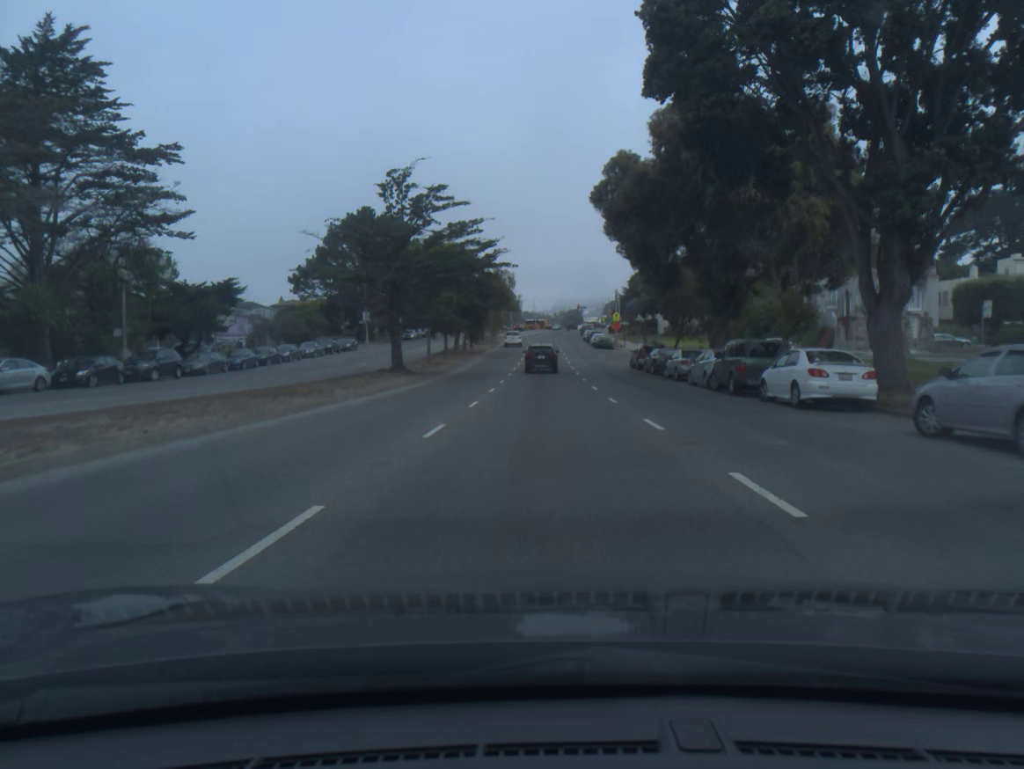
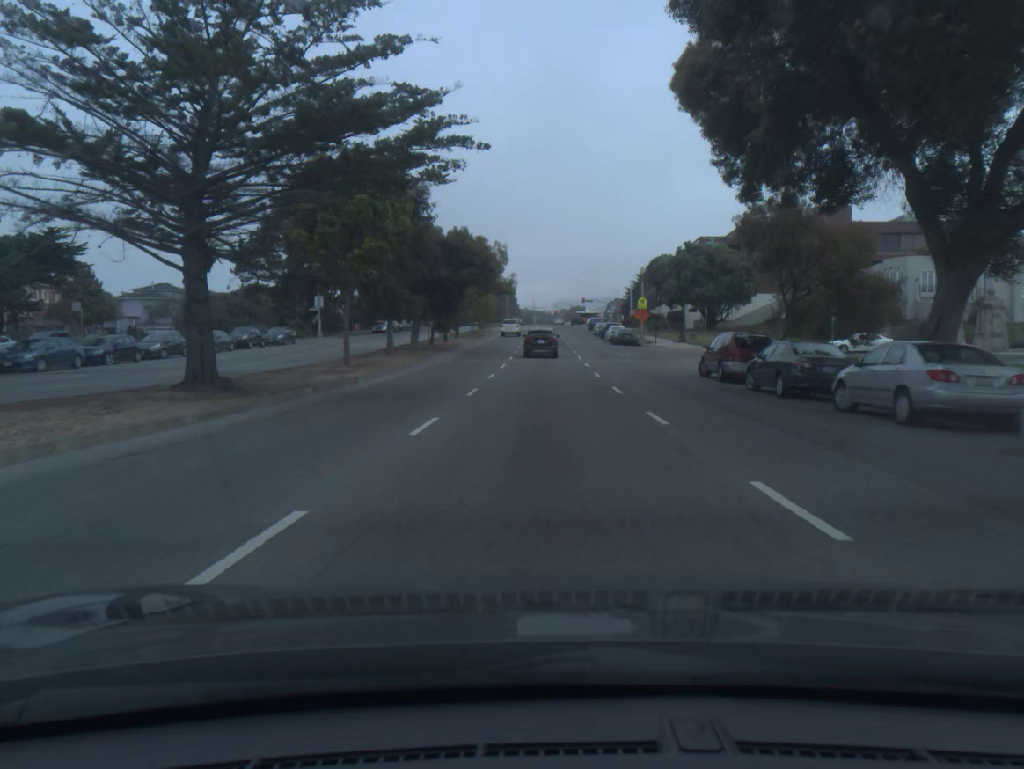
(0.0, +22.4) m; 0°
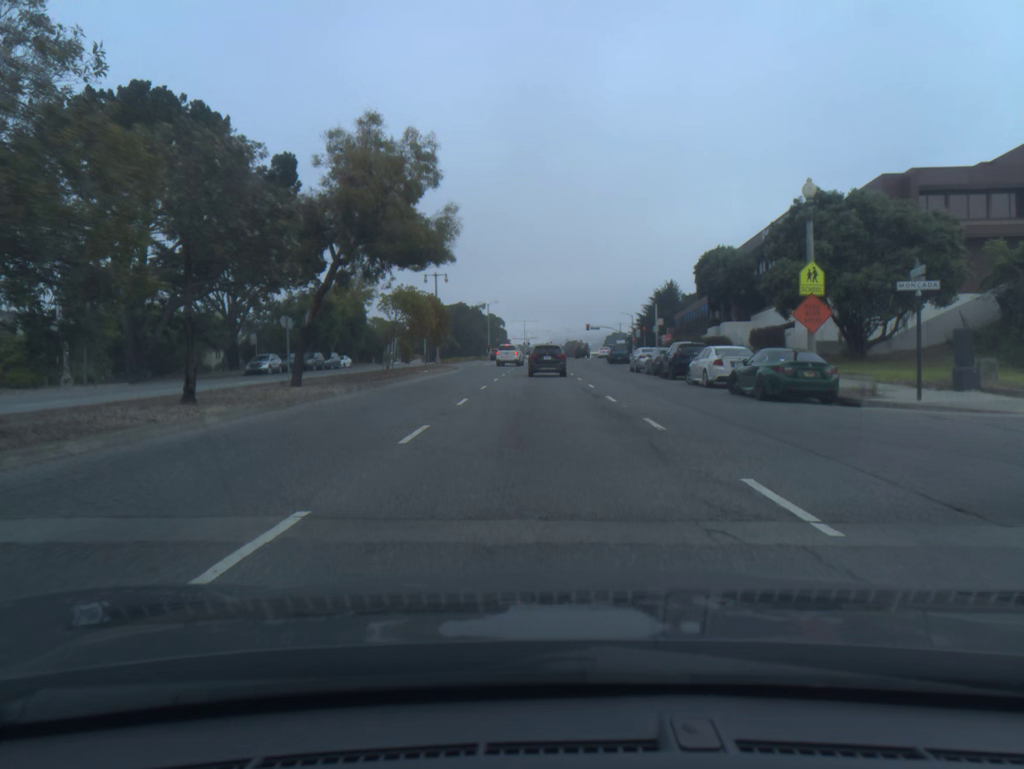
(+0.2, +43.4) m; 0°
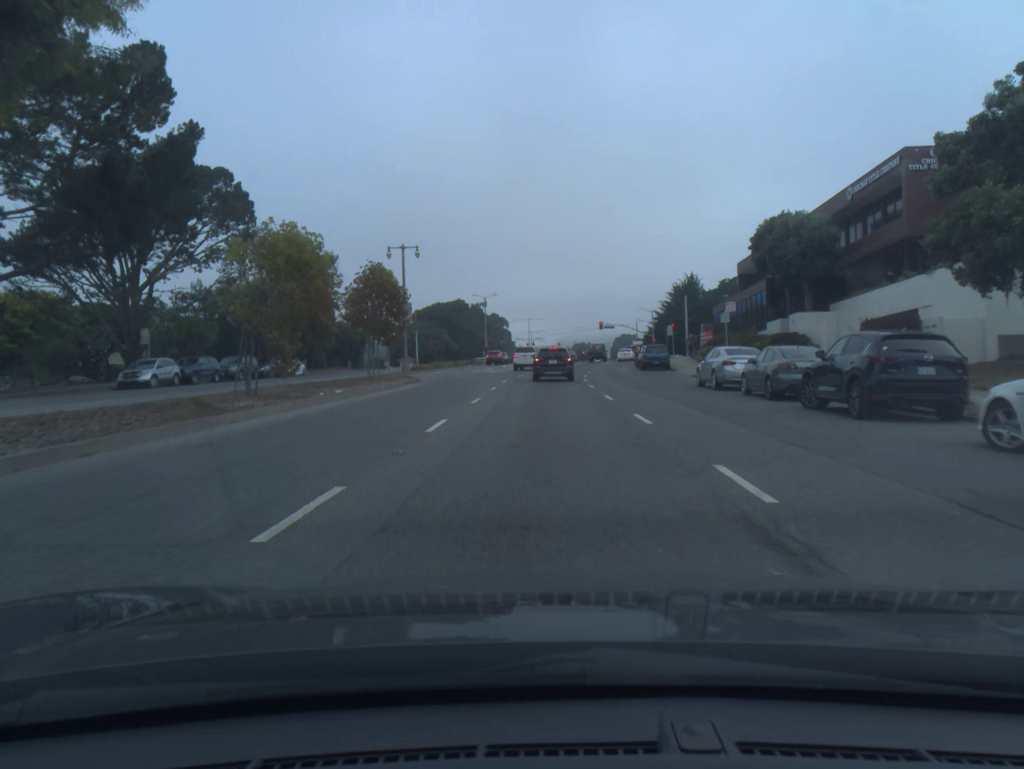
(0.0, +19.9) m; 0°
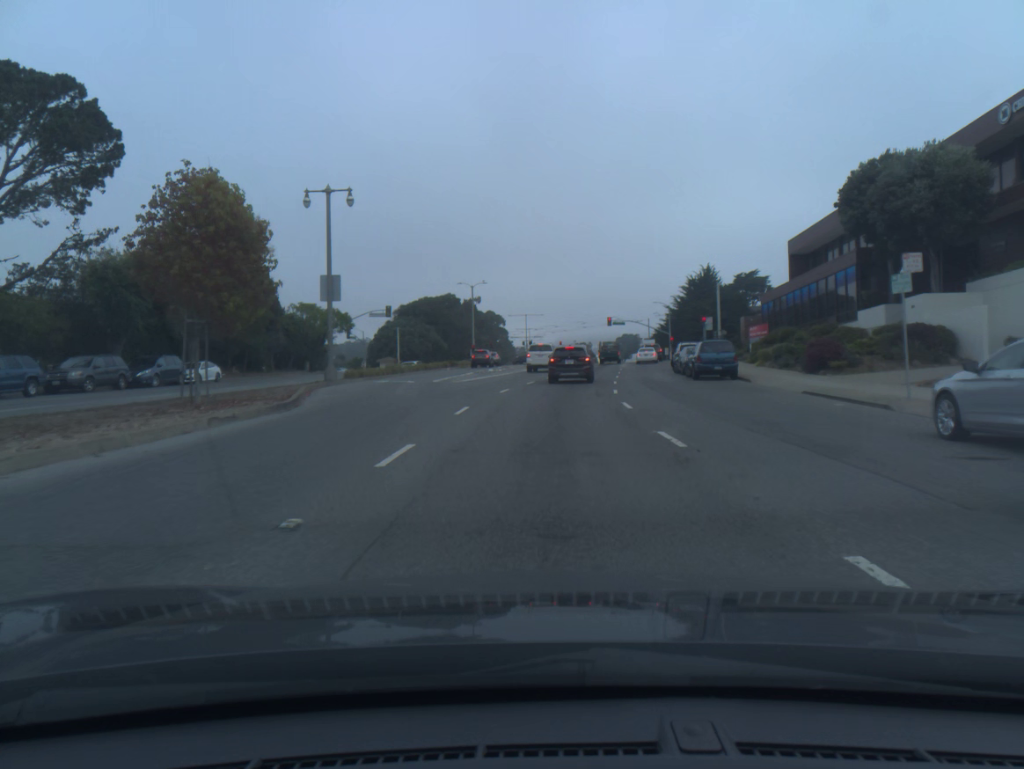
(0.0, +18.3) m; 0°
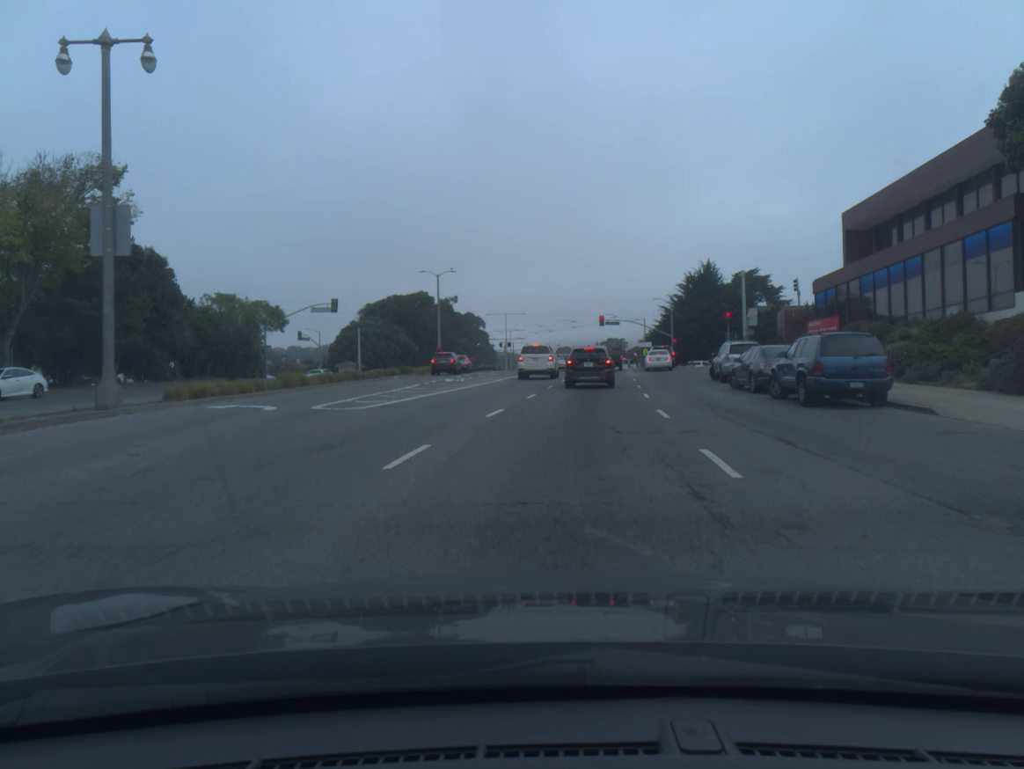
(+0.1, +16.5) m; +1°
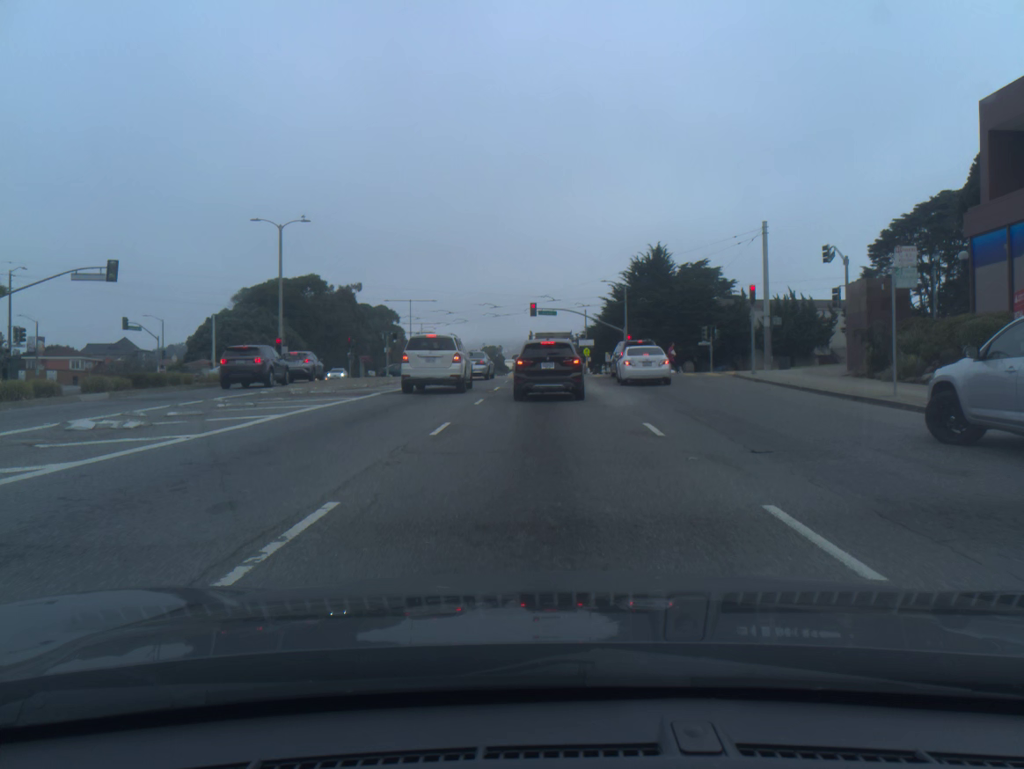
(+1.3, +25.7) m; +5°
